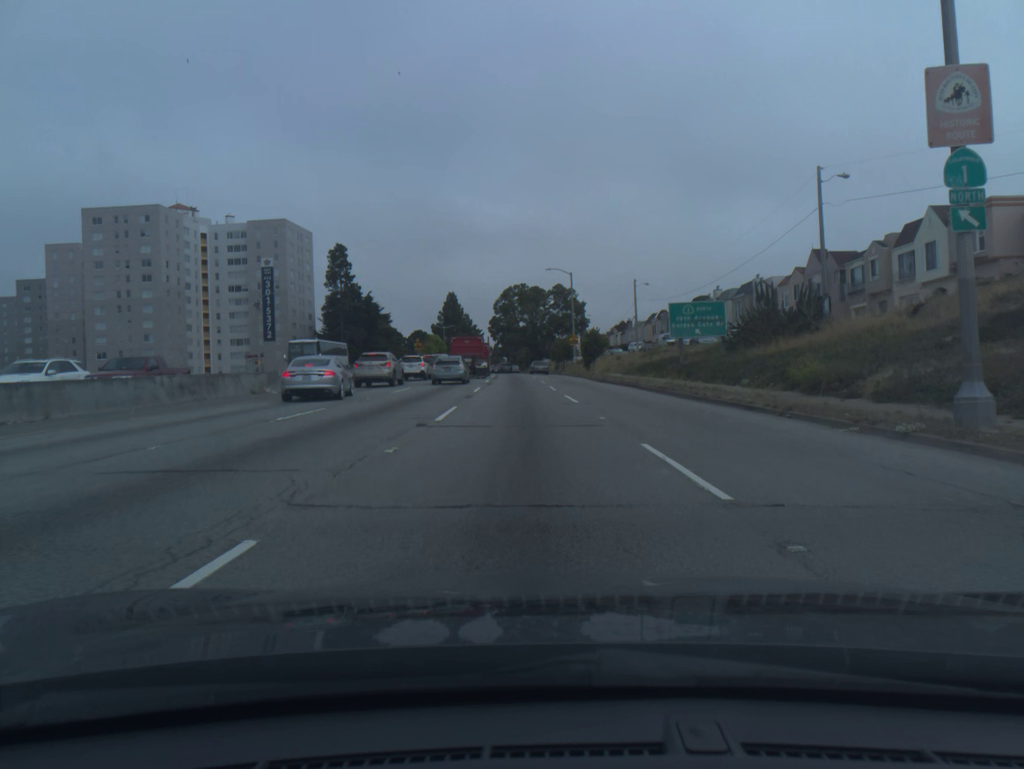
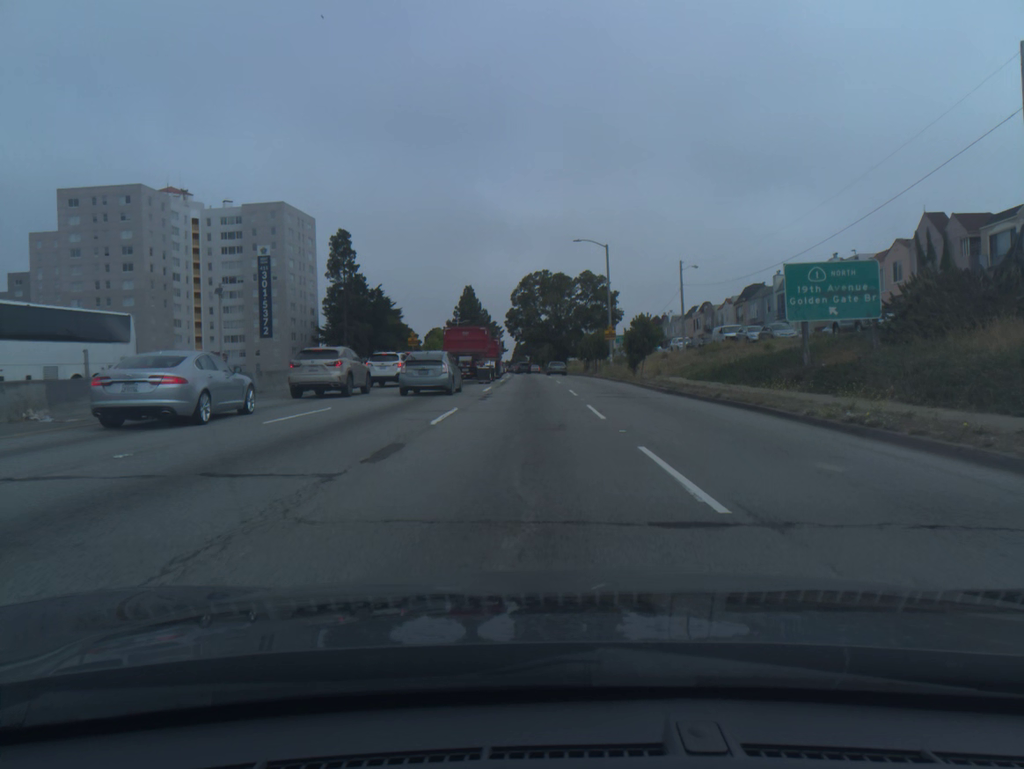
(-0.3, +16.3) m; -2°
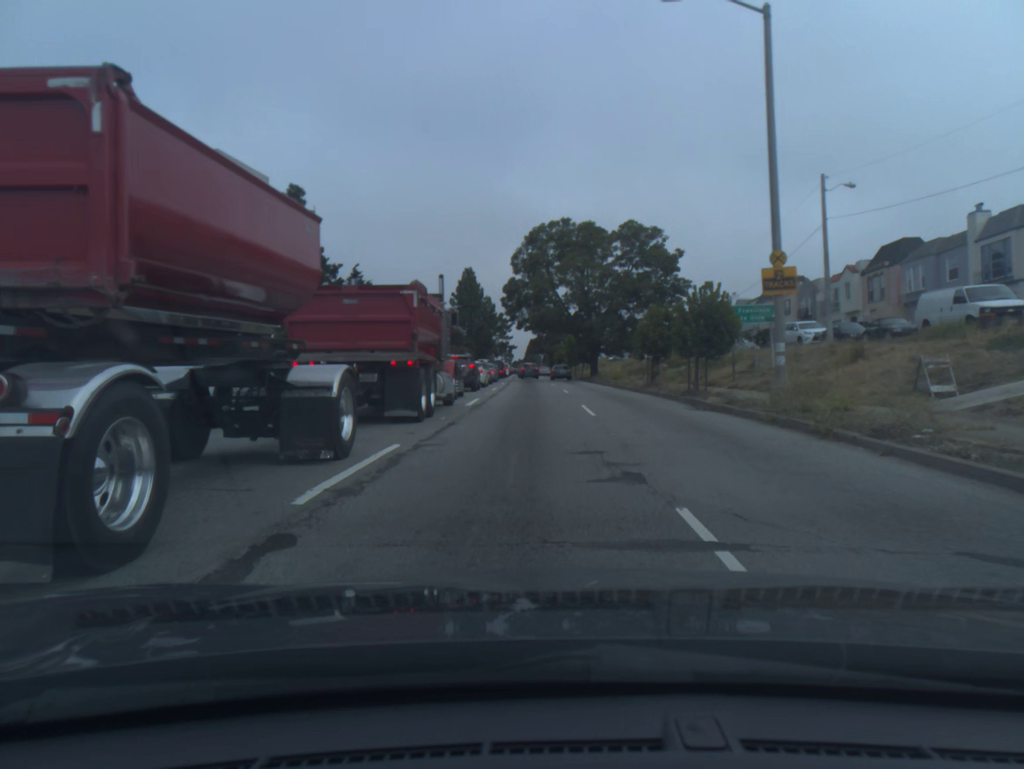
(-0.4, +37.4) m; -1°
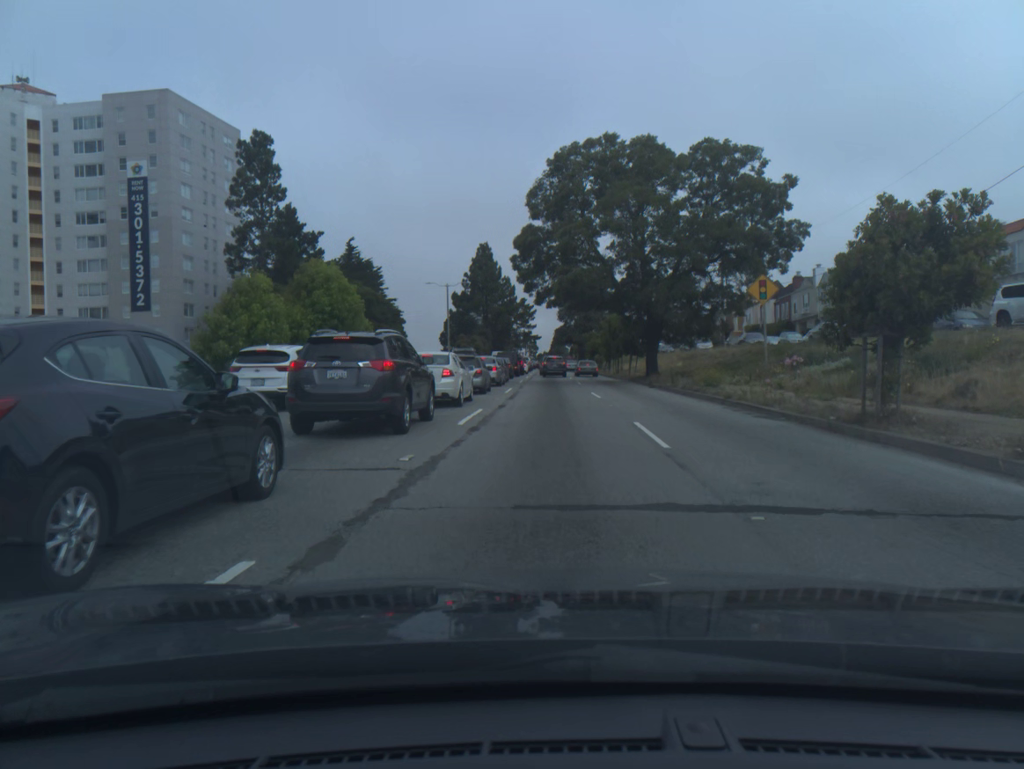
(-0.3, +21.4) m; -2°
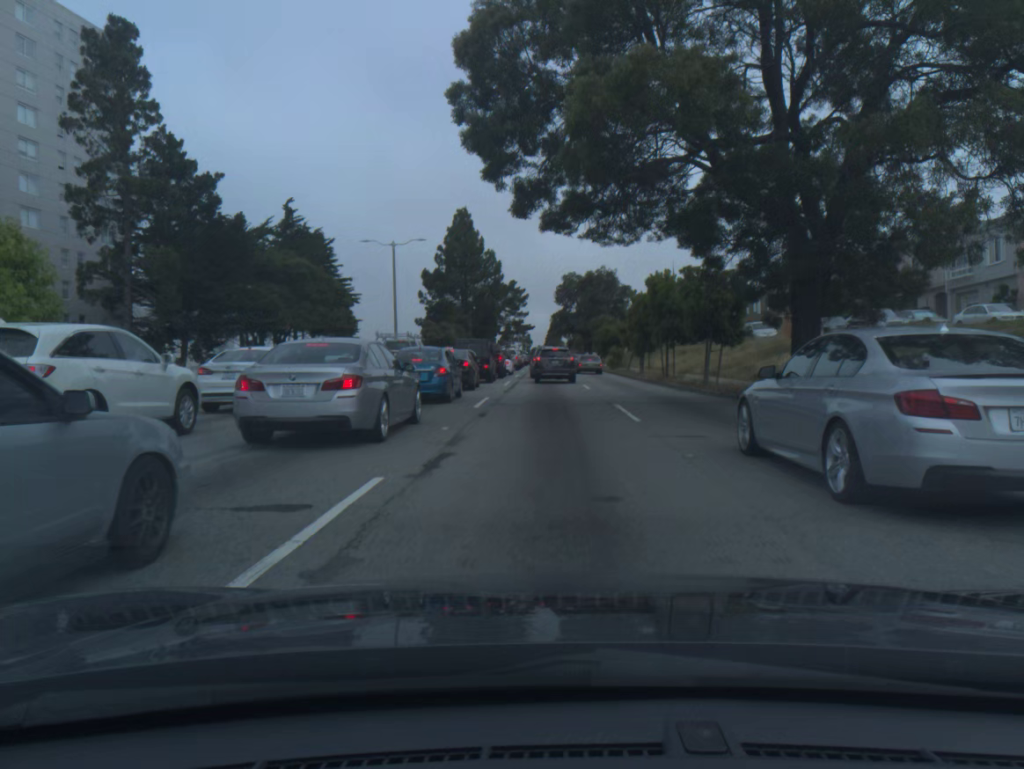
(+0.1, +26.3) m; +1°
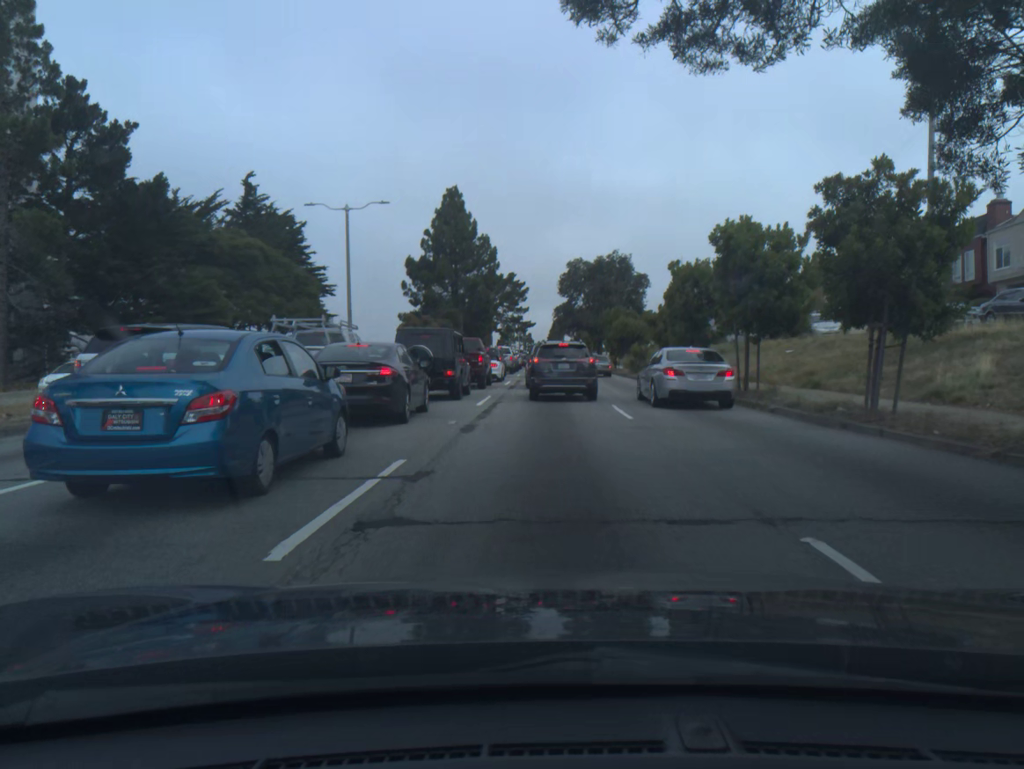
(0.0, +13.7) m; 0°
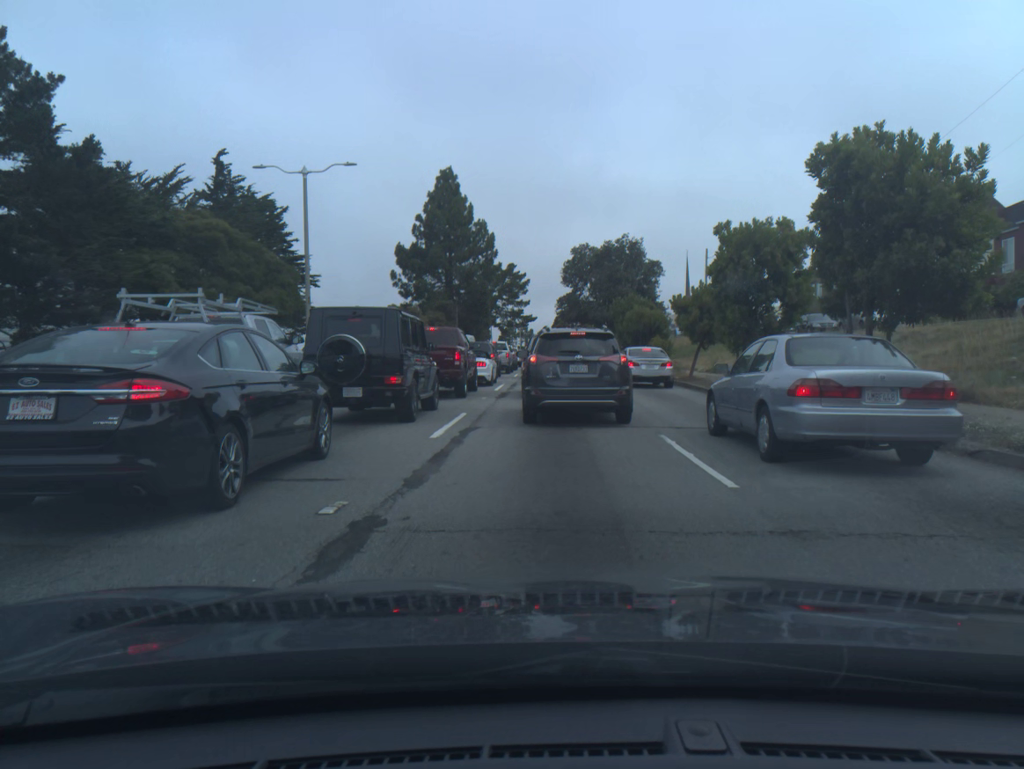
(0.0, +8.2) m; 0°
